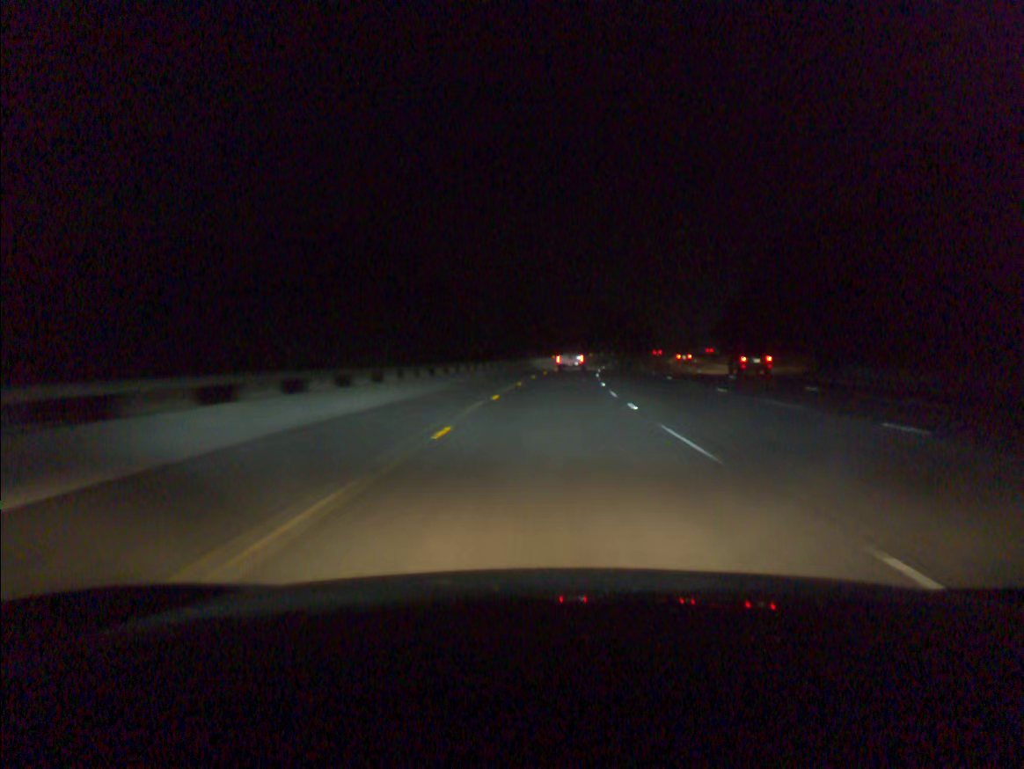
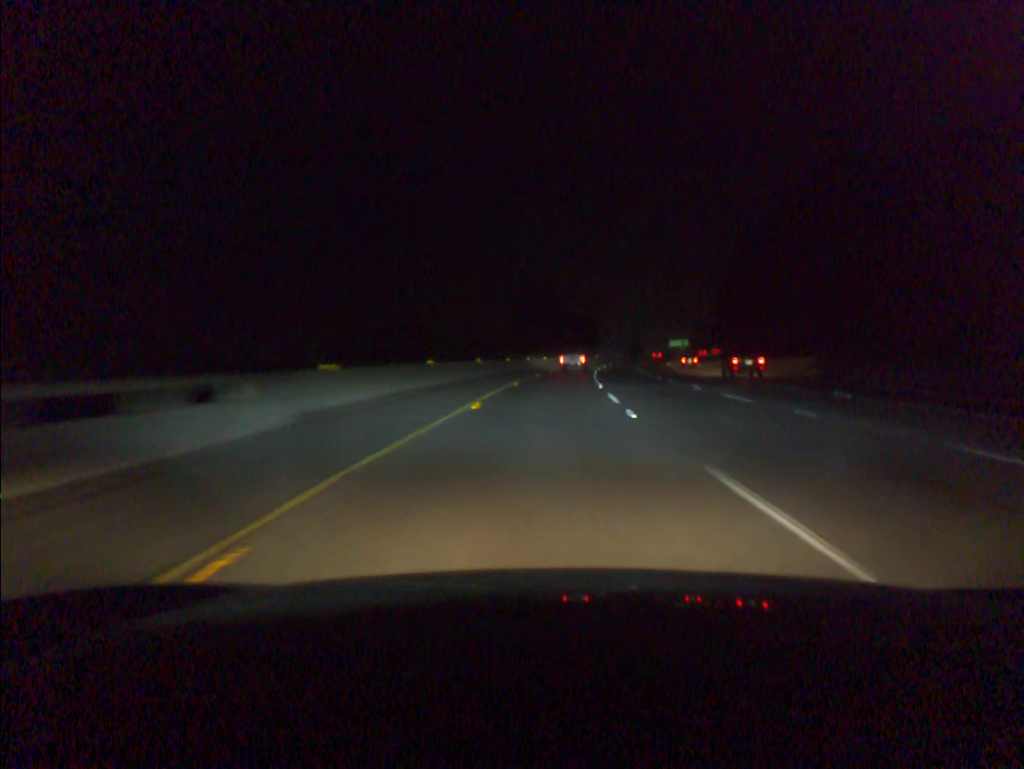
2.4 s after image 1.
(+4.7, +78.6) m; +6°
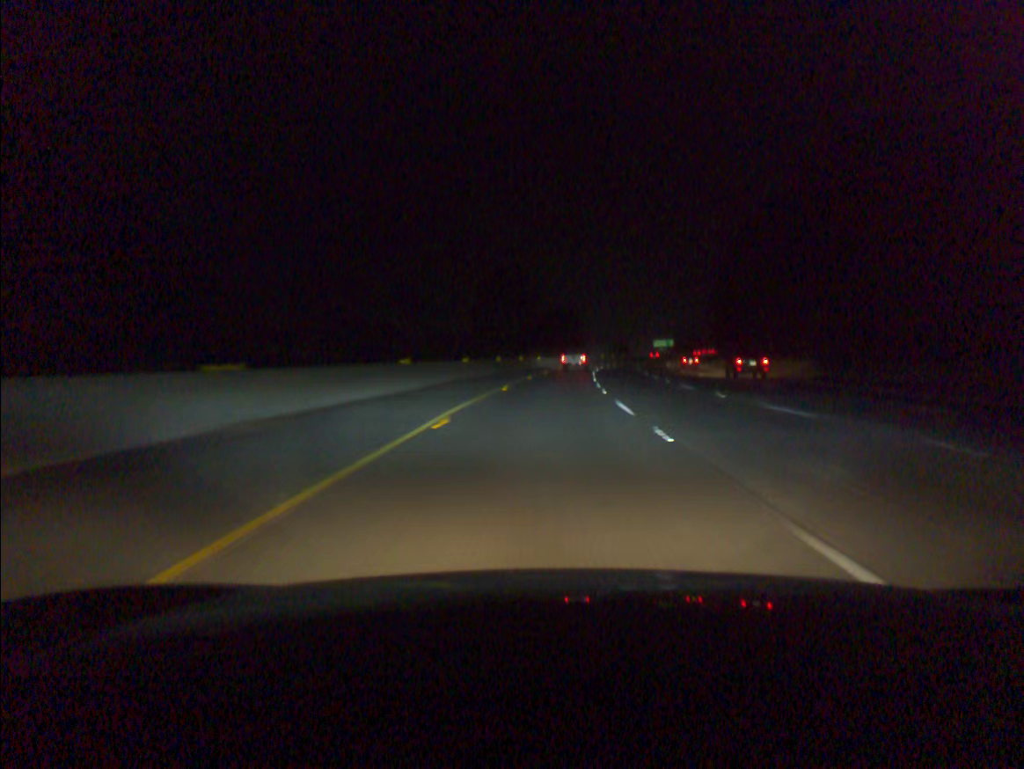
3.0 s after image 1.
(+0.3, +19.7) m; +2°
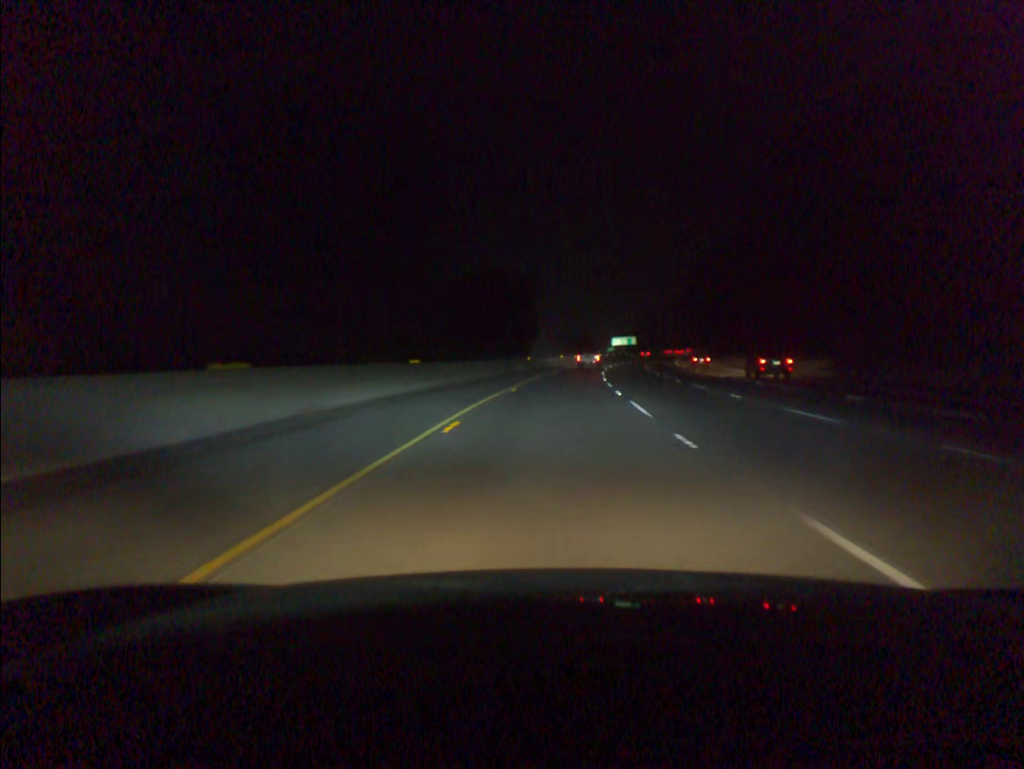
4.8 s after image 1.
(+2.4, +58.9) m; +4°
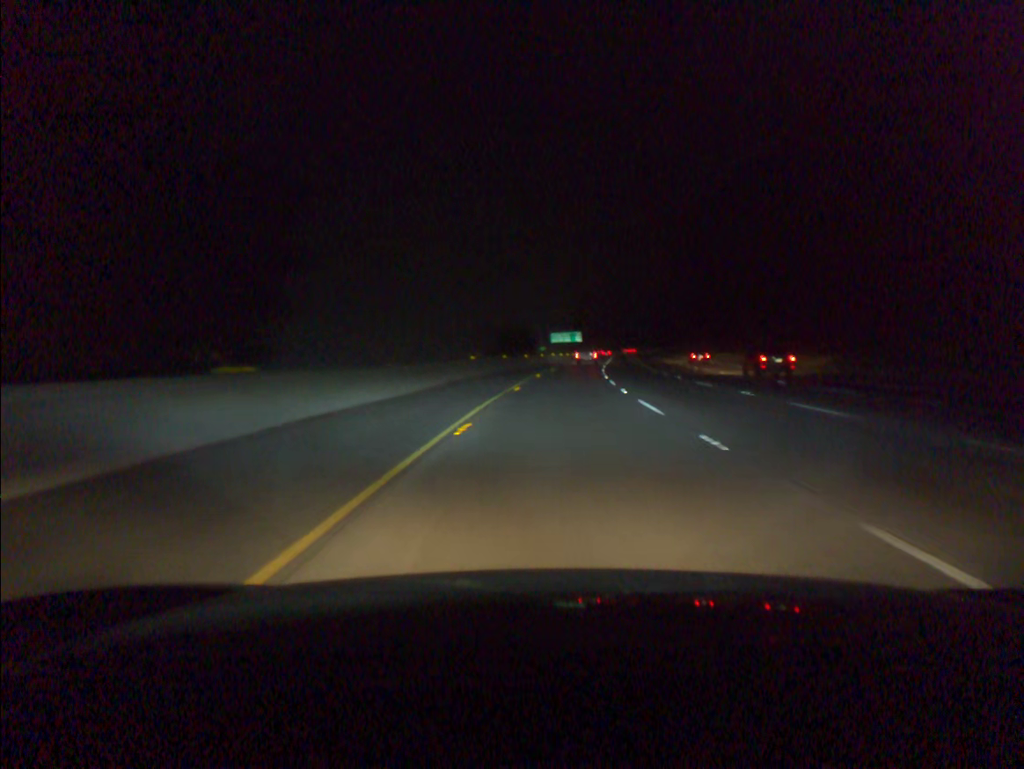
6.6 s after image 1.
(+2.5, +58.8) m; +5°
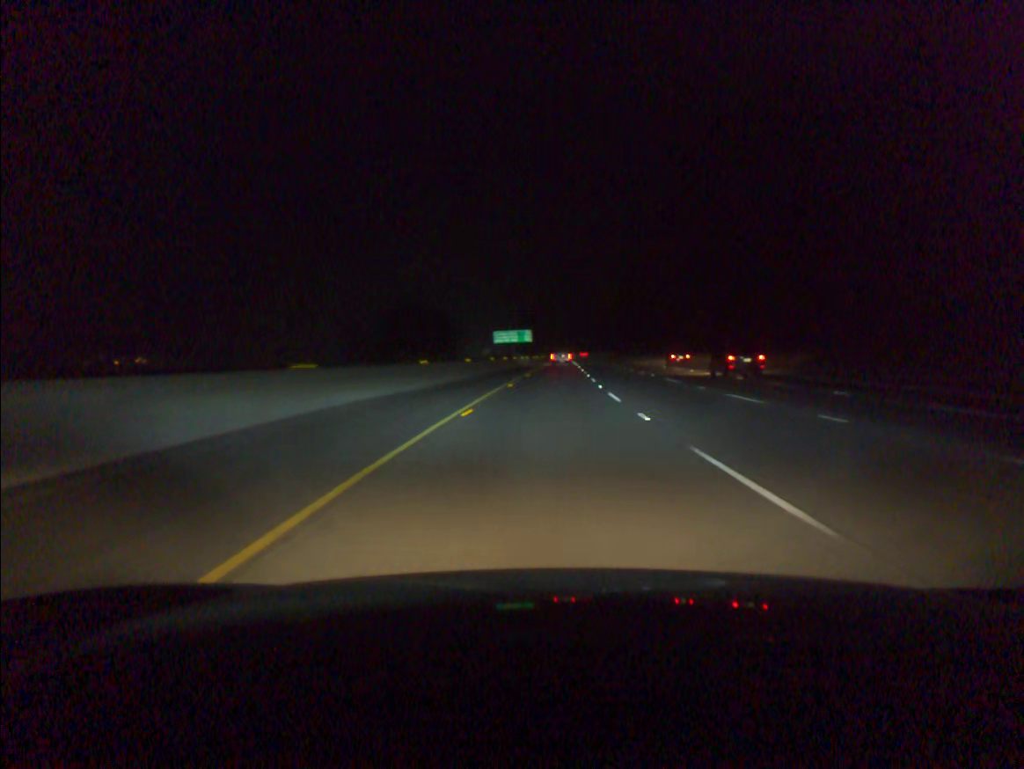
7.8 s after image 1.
(+1.4, +39.2) m; +4°
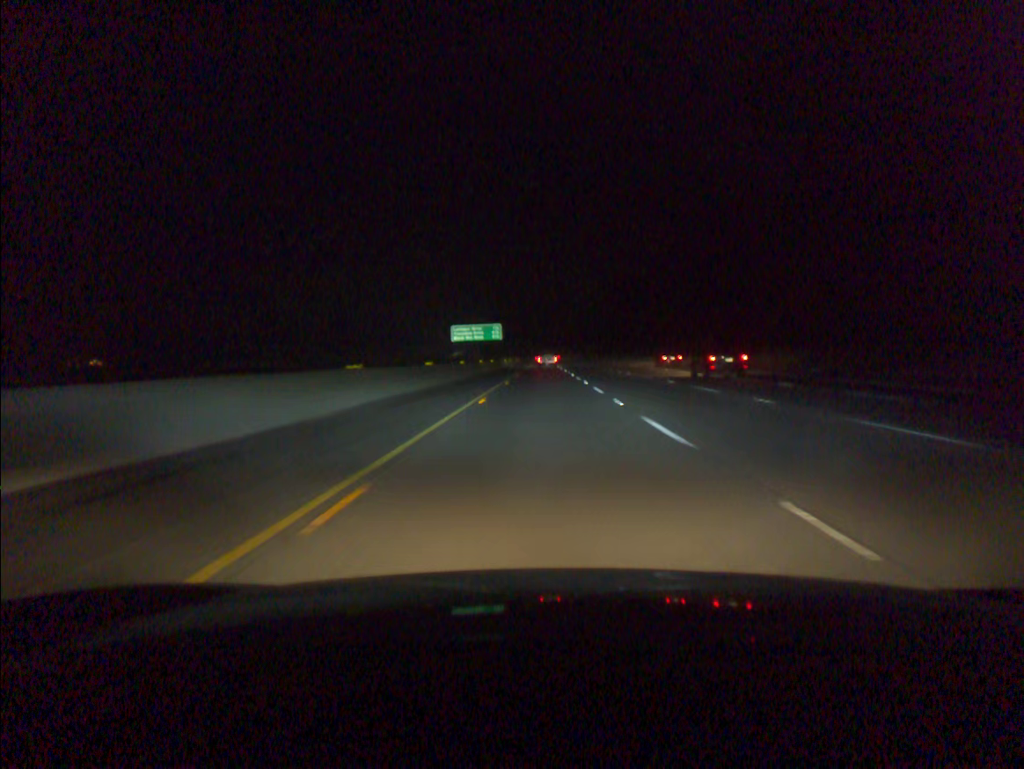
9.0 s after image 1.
(+0.7, +39.2) m; +2°
